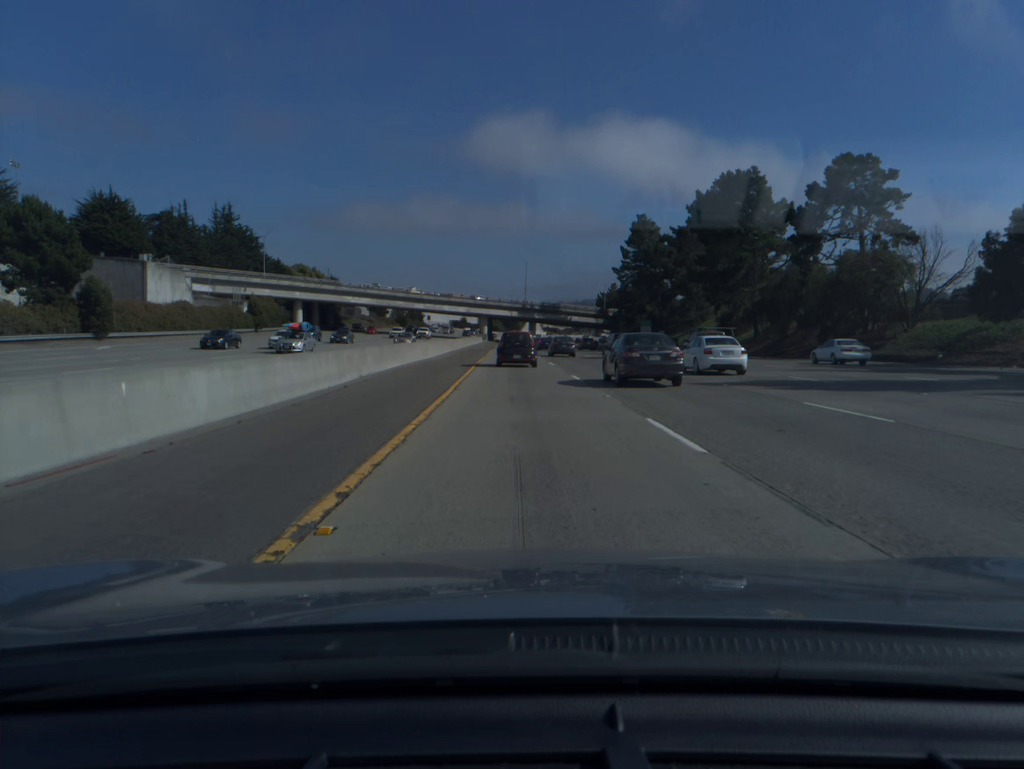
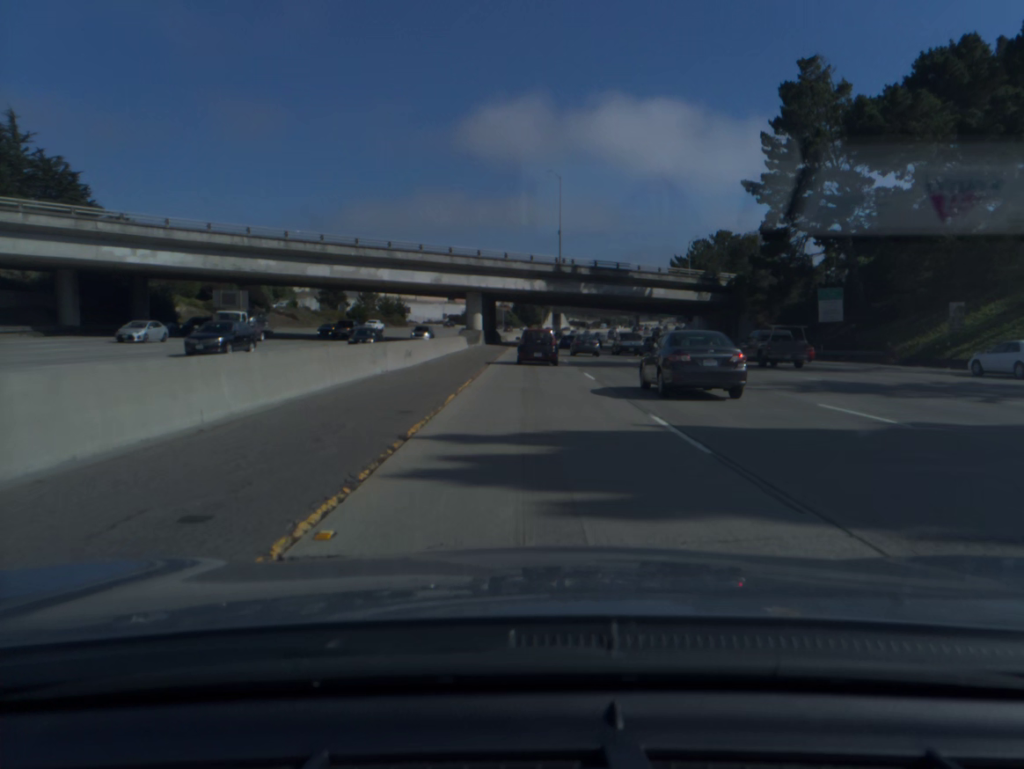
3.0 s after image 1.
(-2.2, +87.7) m; -2°
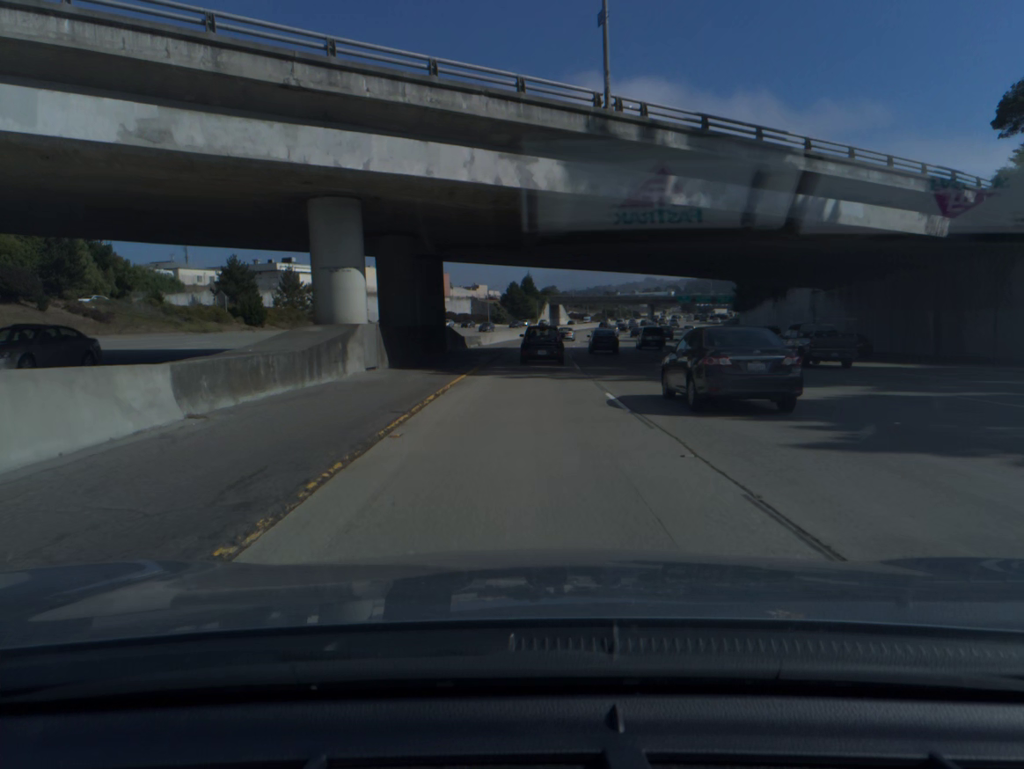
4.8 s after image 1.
(+0.2, +53.5) m; +1°
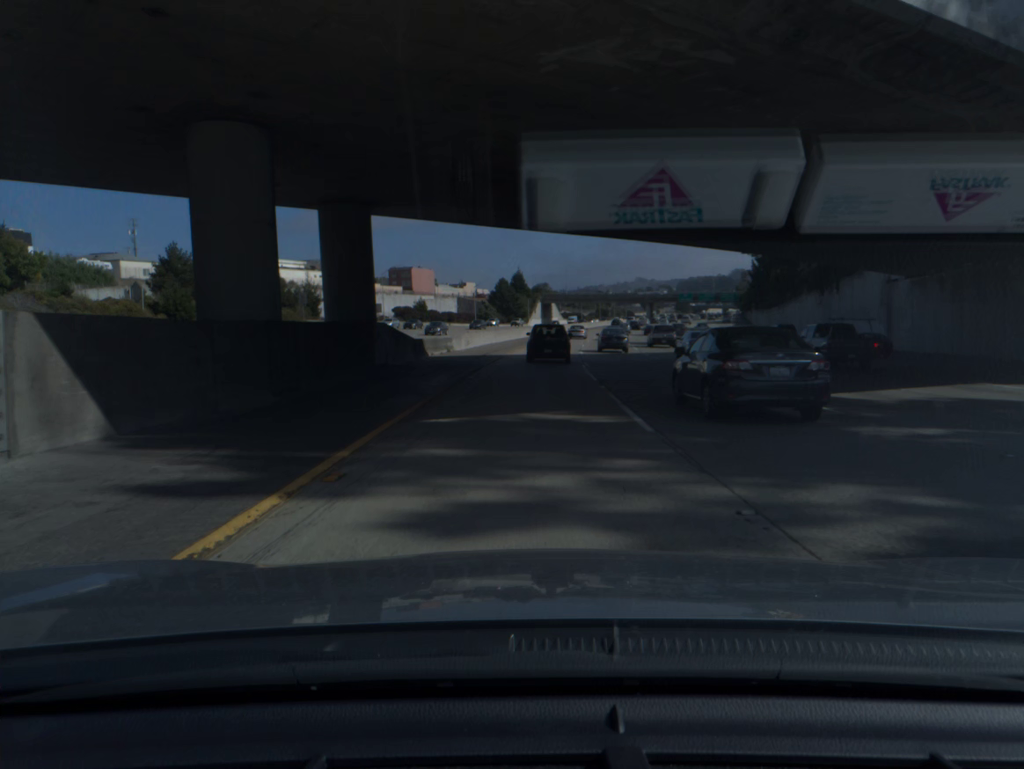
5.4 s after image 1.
(+0.1, +17.6) m; +1°
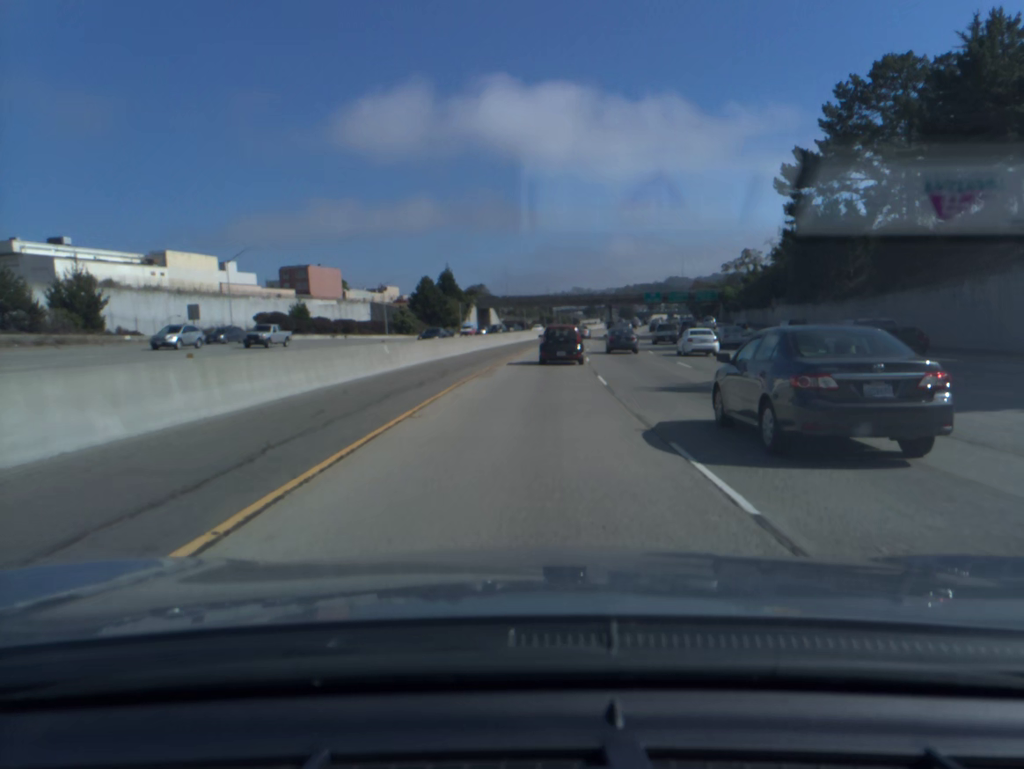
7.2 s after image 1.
(+1.9, +53.1) m; +4°
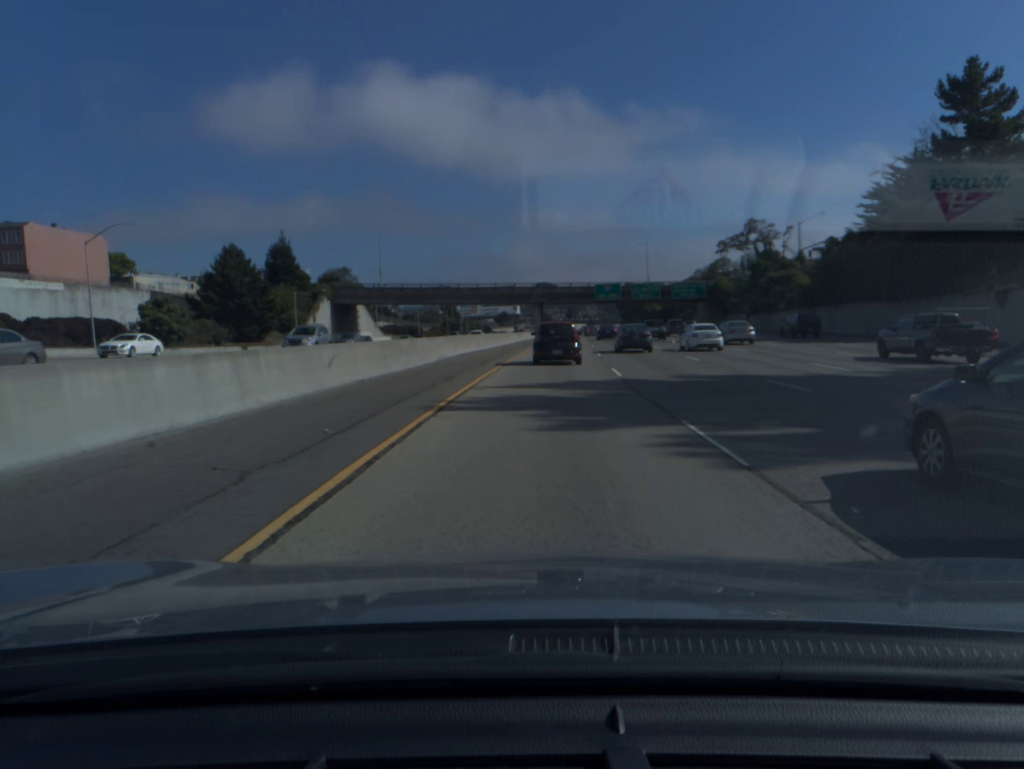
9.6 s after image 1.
(+4.0, +71.1) m; +7°
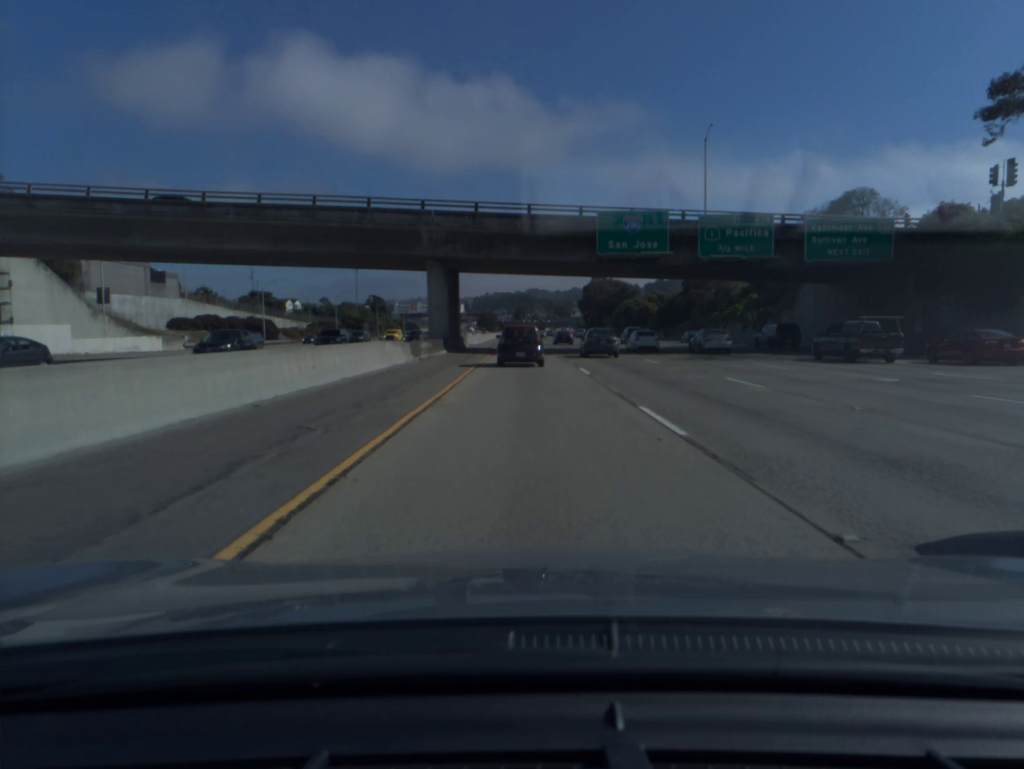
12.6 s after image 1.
(+4.4, +86.2) m; +4°
